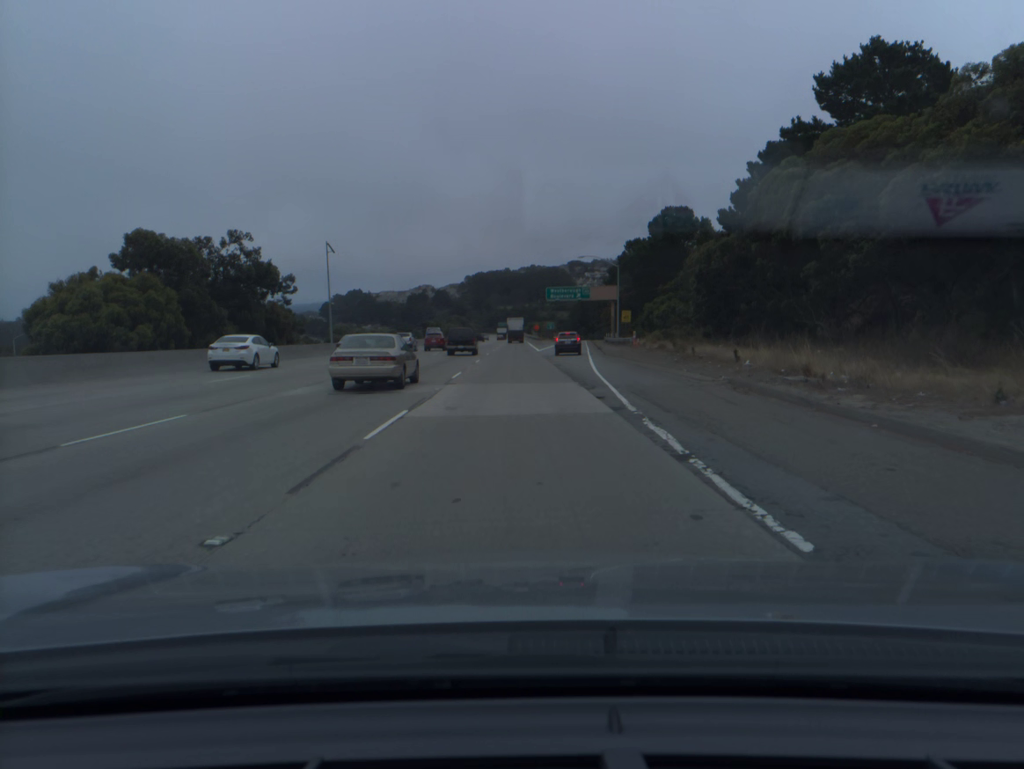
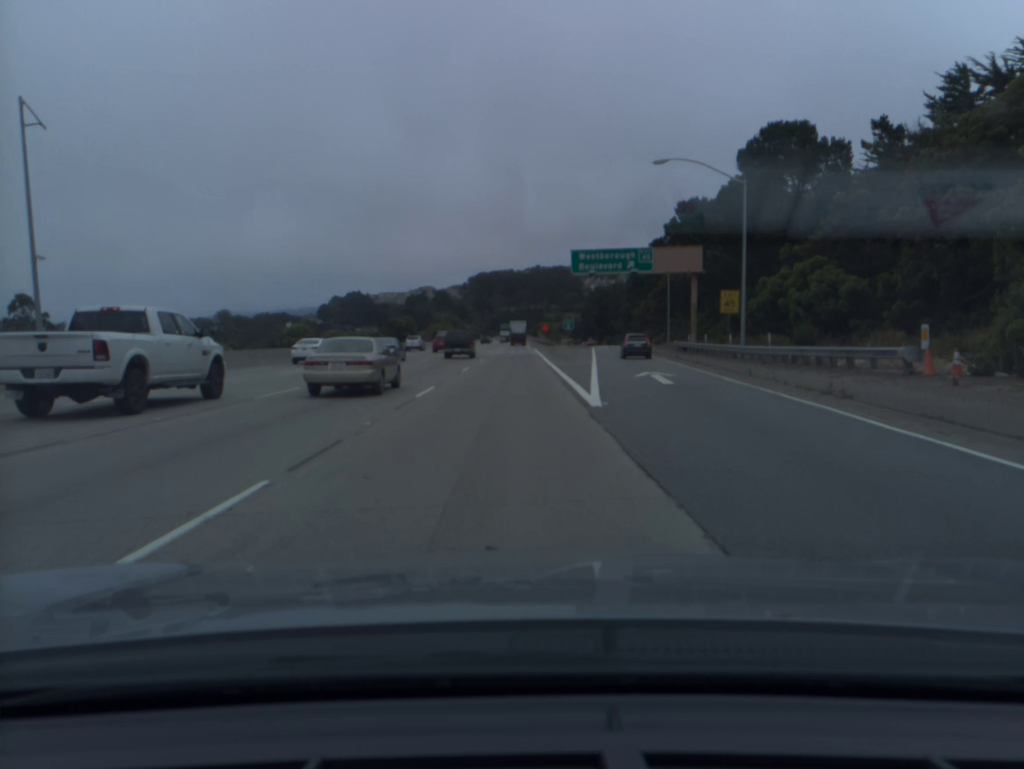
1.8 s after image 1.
(0.0, +50.4) m; 0°
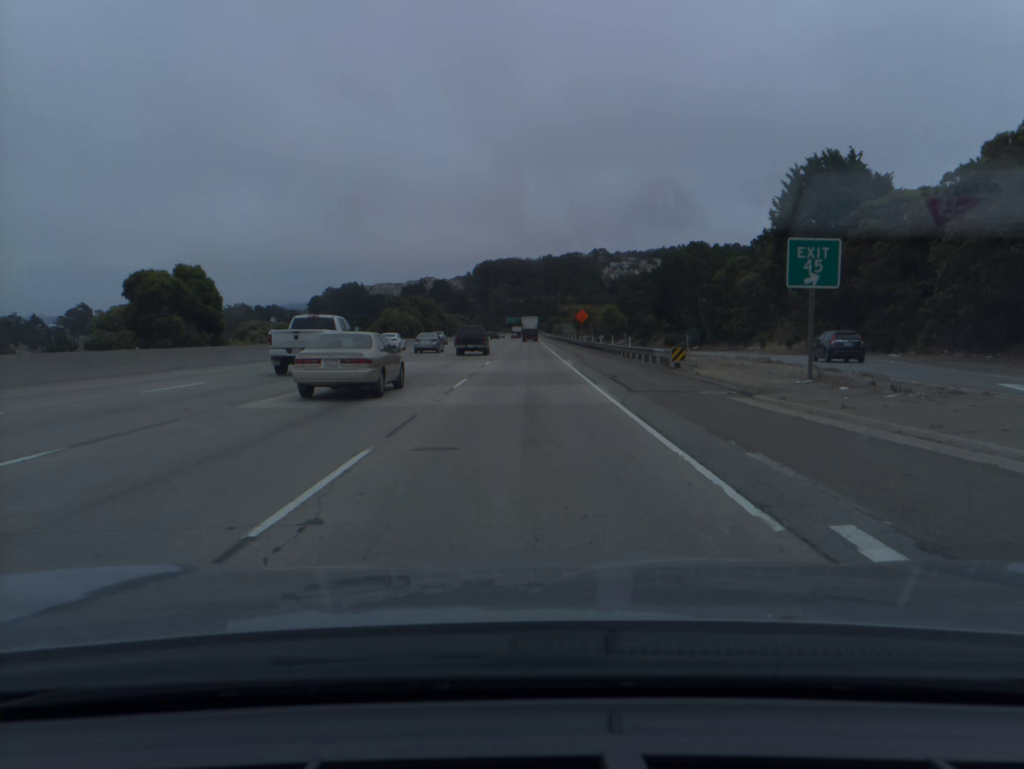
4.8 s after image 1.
(-0.8, +86.1) m; -1°
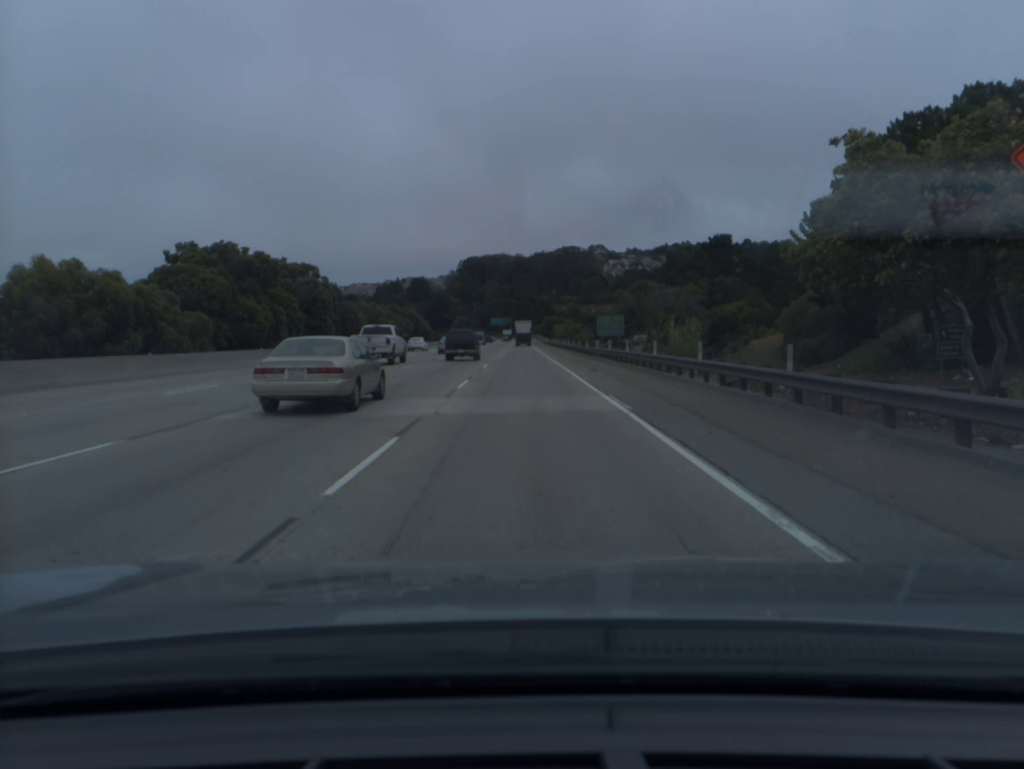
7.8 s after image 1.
(+0.4, +86.2) m; +1°
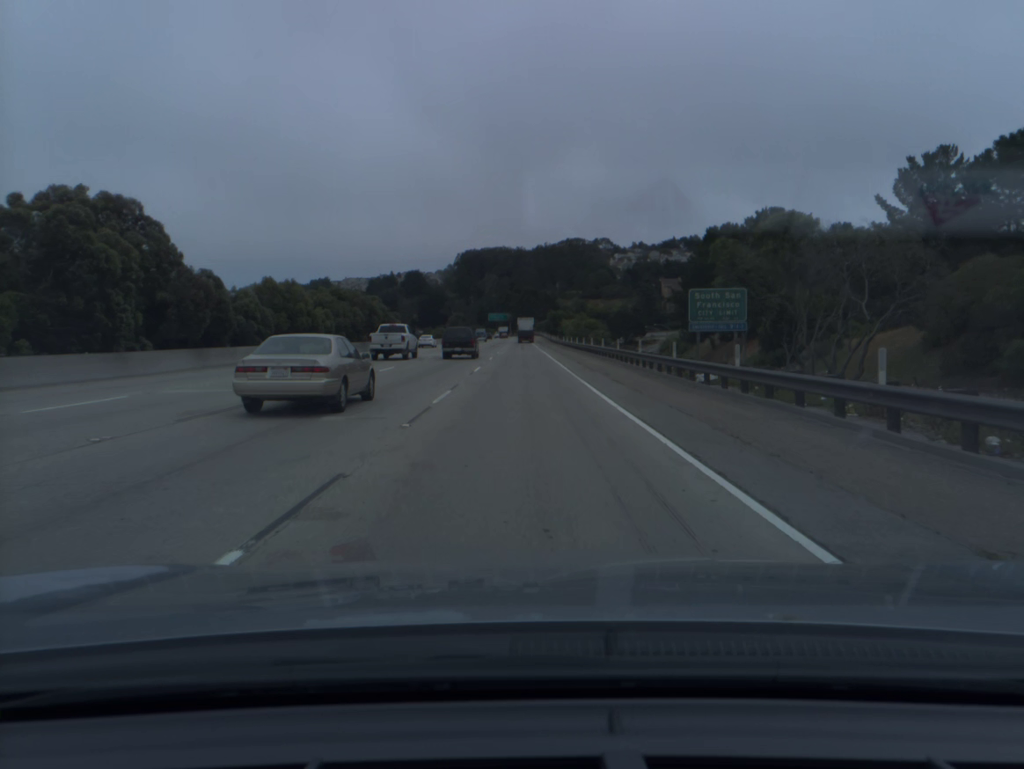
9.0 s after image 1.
(0.0, +34.6) m; 0°
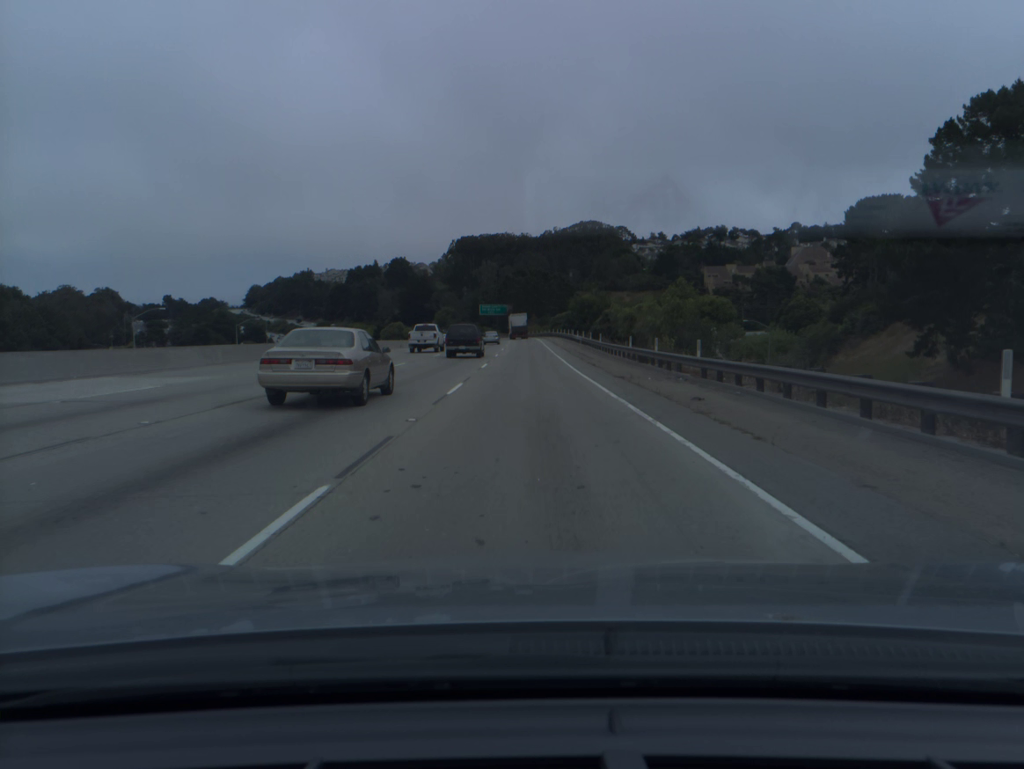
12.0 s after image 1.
(-0.3, +86.2) m; 0°
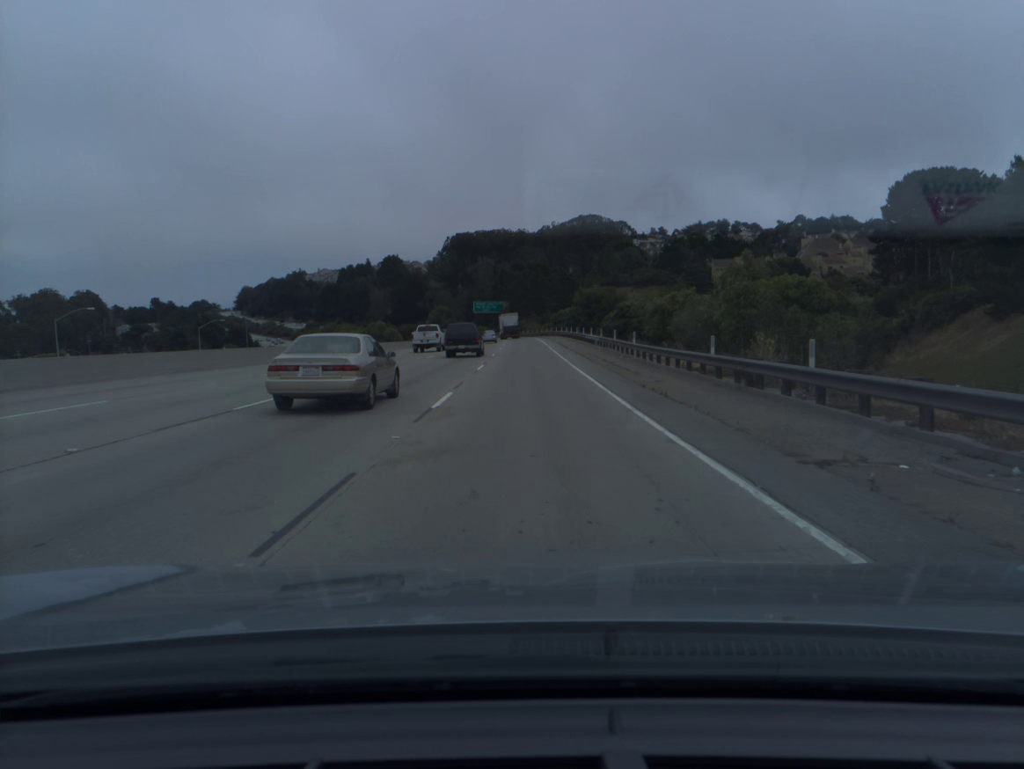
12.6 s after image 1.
(0.0, +17.1) m; 0°
